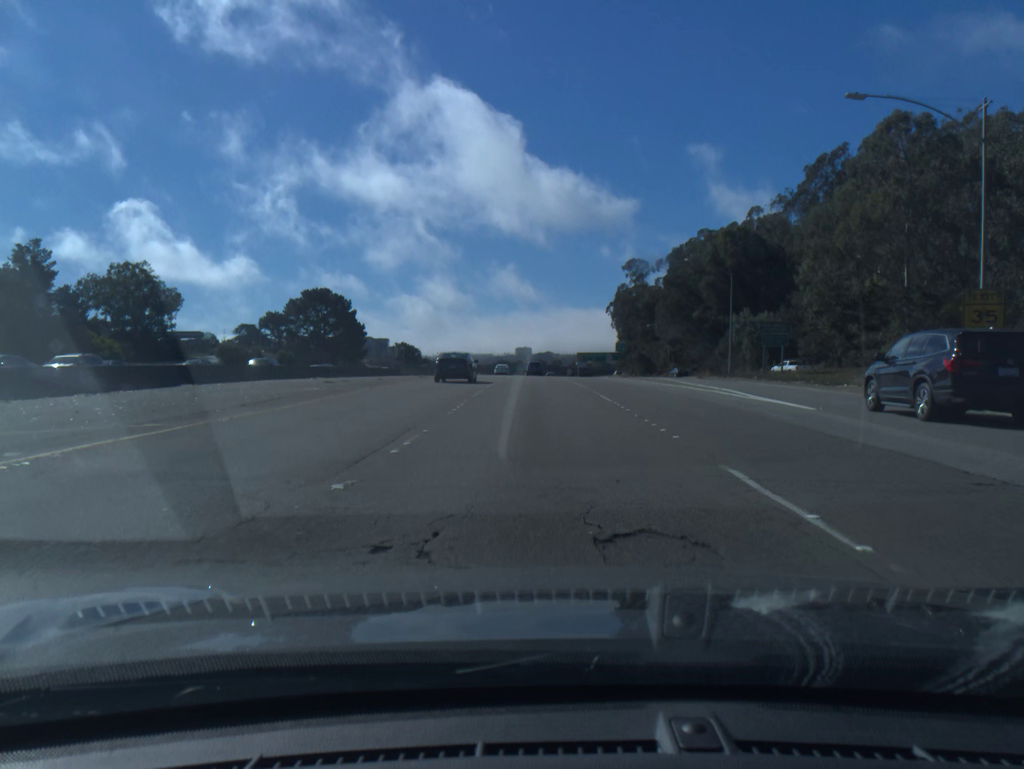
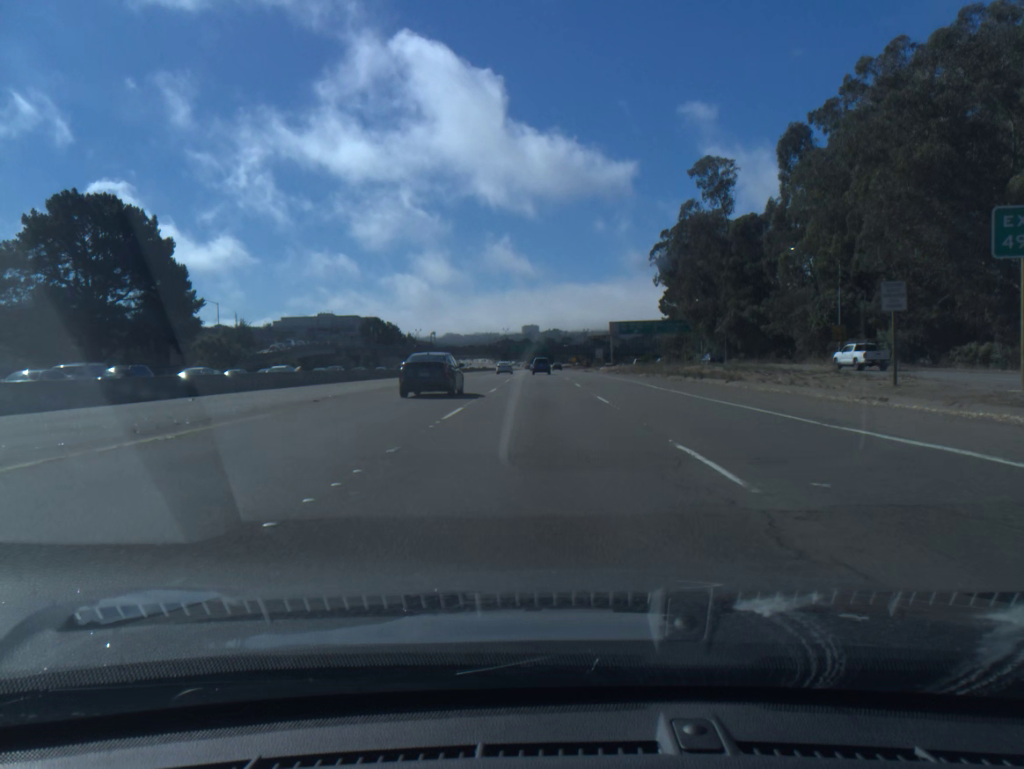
(-1.0, +84.4) m; 0°
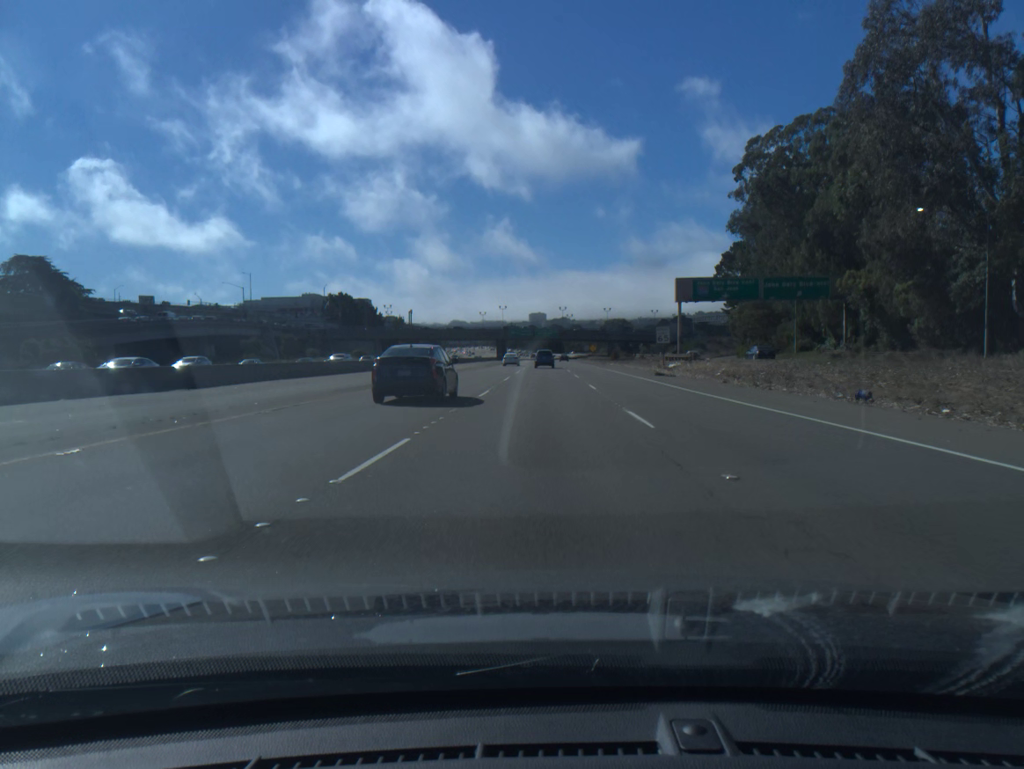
(-0.4, +67.3) m; -1°
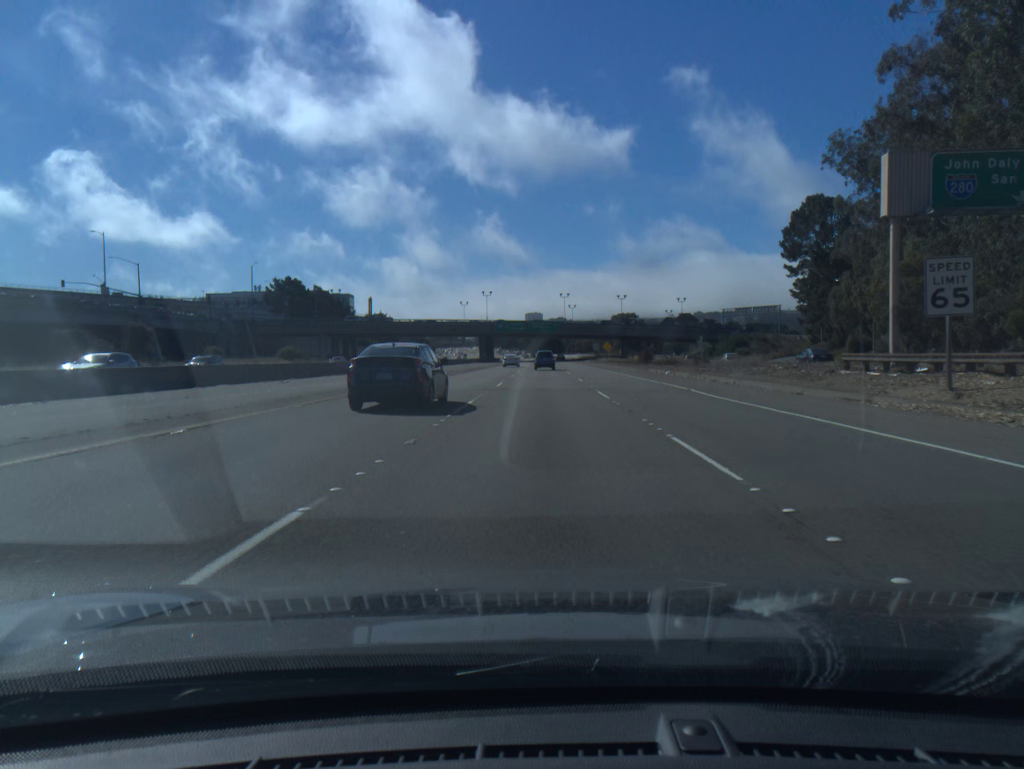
(+0.1, +50.1) m; 0°
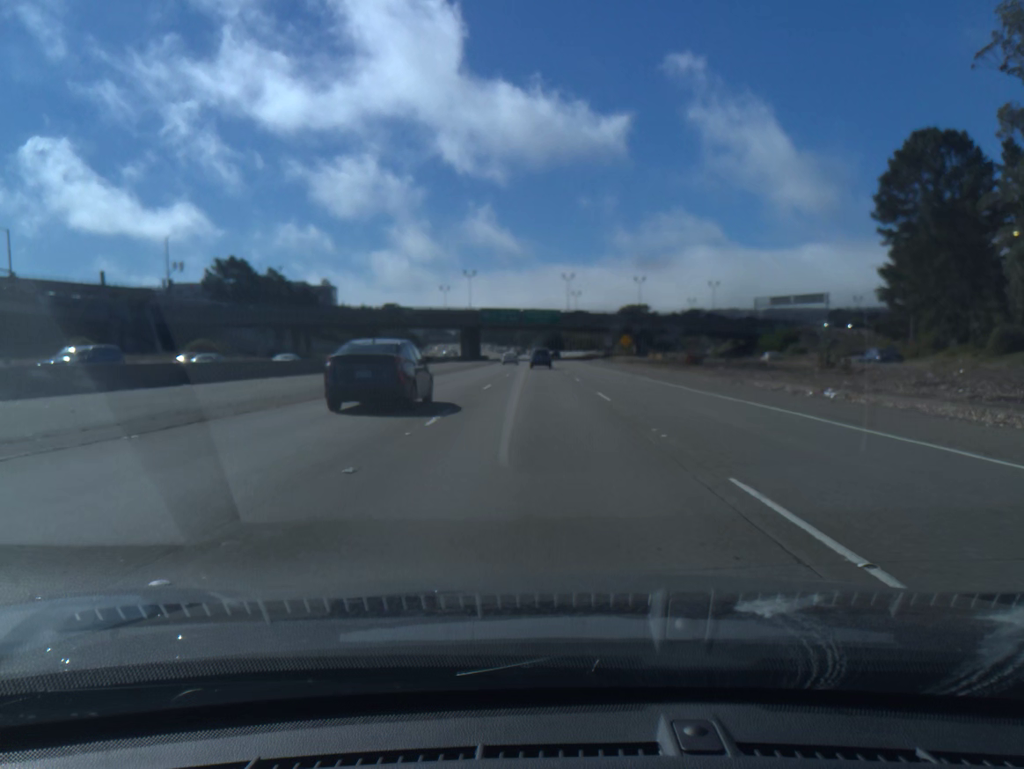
(+0.1, +33.3) m; 0°
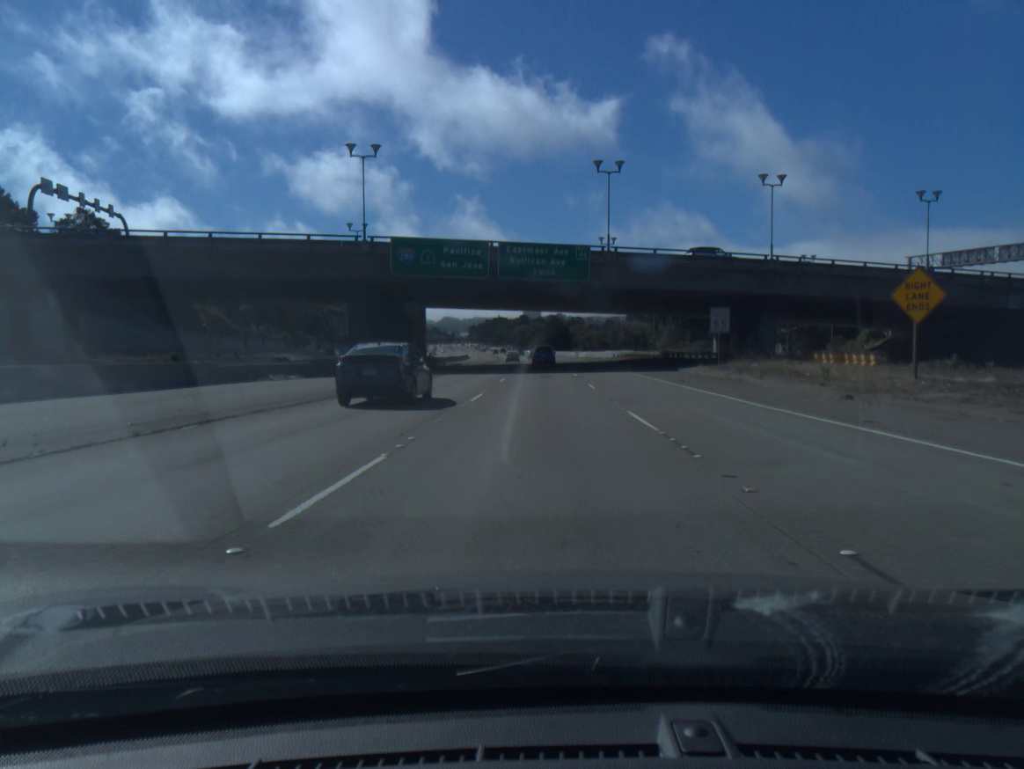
(-0.2, +82.5) m; 0°
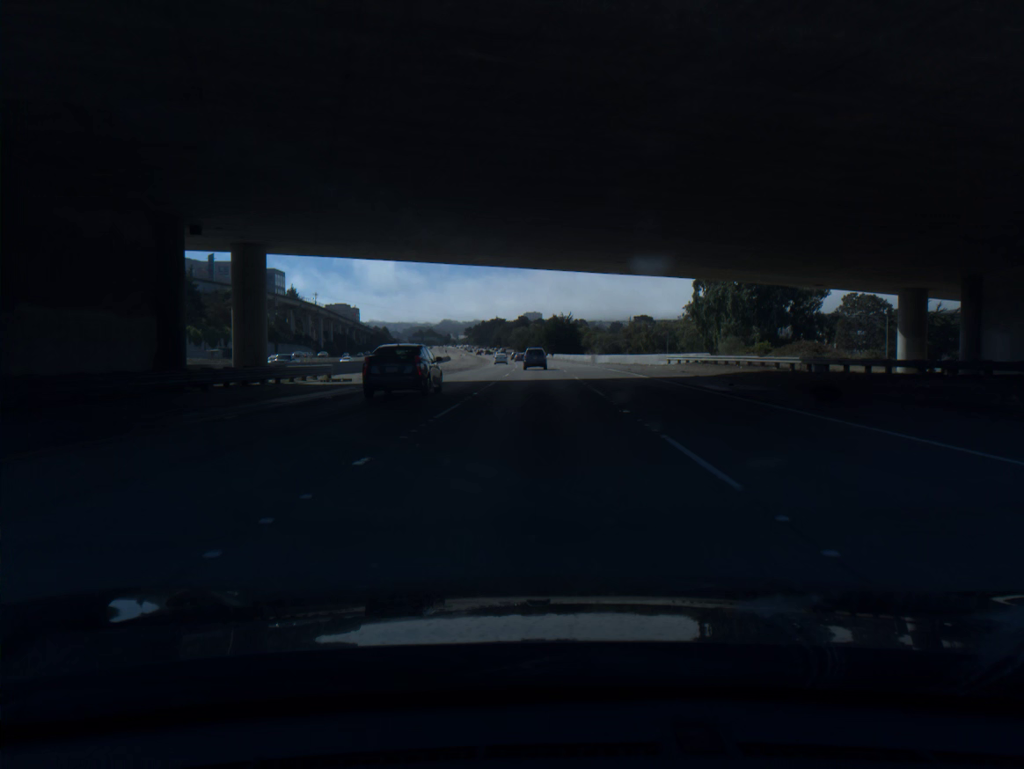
(+0.1, +49.0) m; 0°
